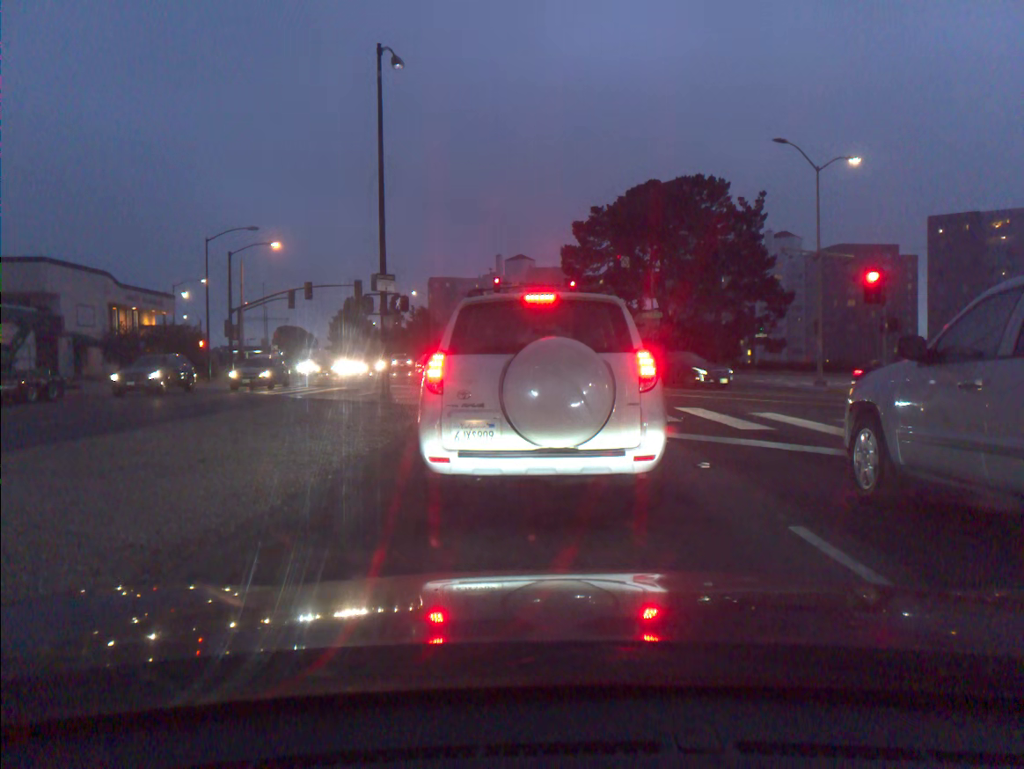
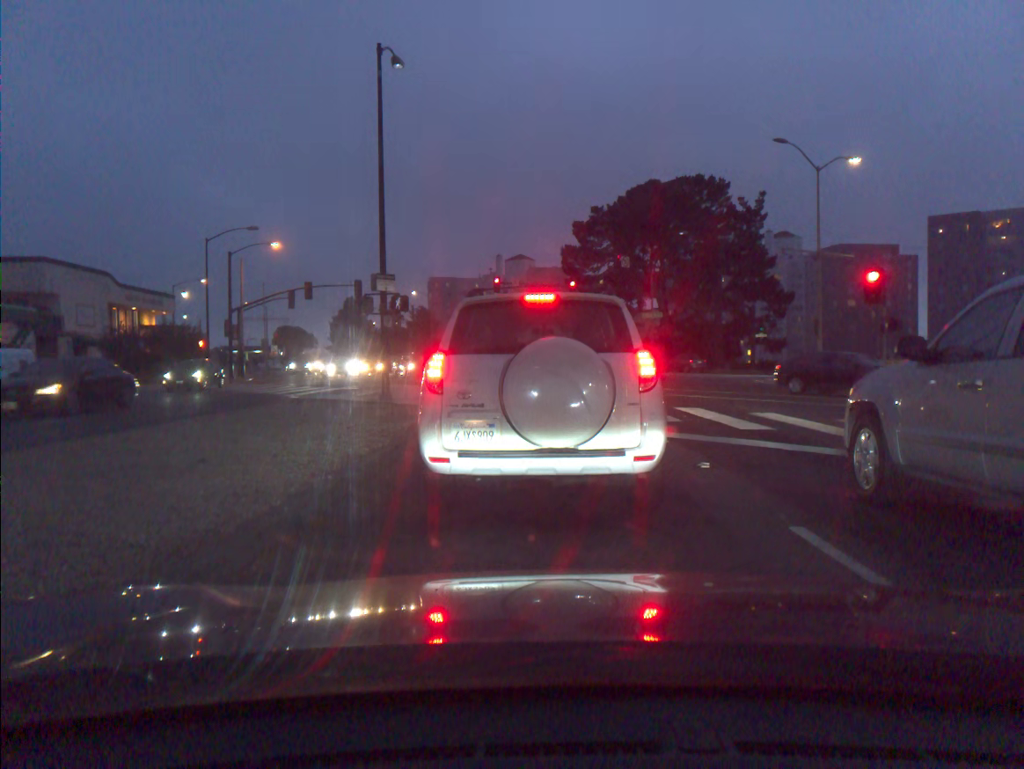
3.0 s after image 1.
(0.0, 0.0) m; 0°
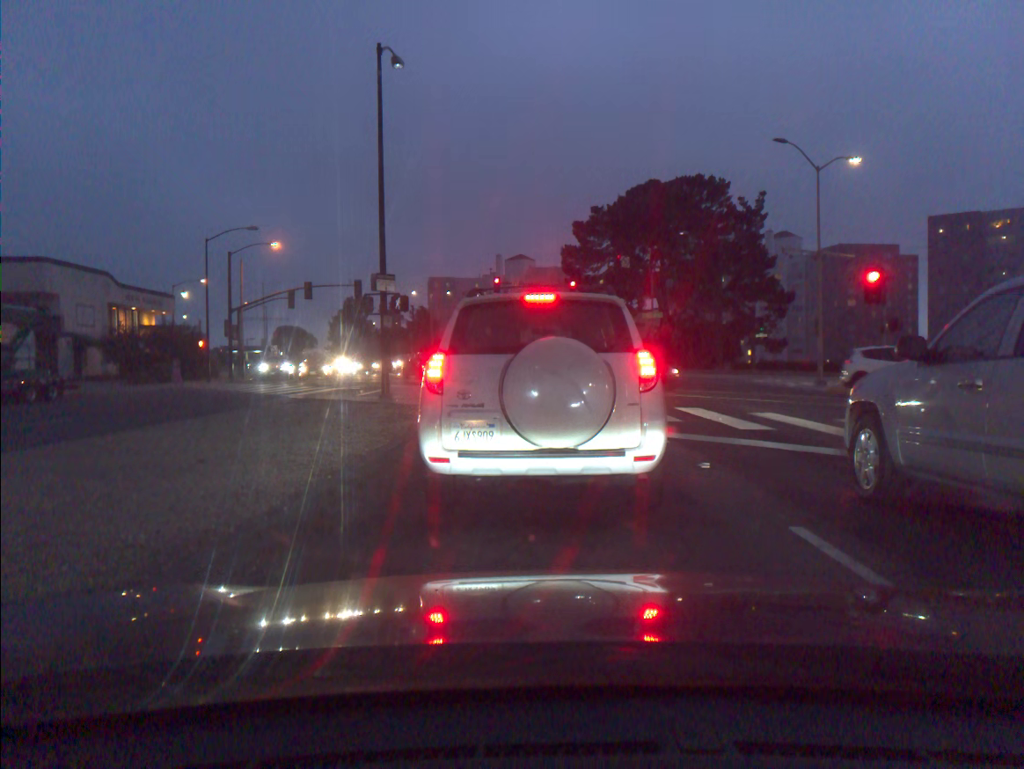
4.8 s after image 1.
(0.0, 0.0) m; 0°
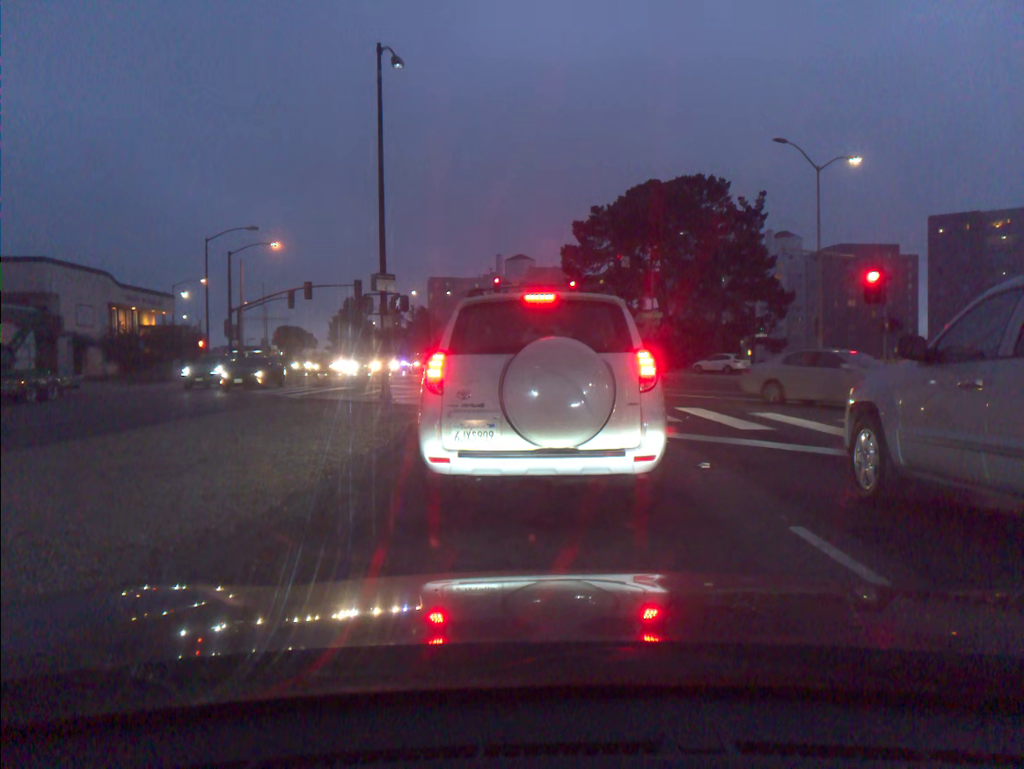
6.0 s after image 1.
(0.0, 0.0) m; 0°
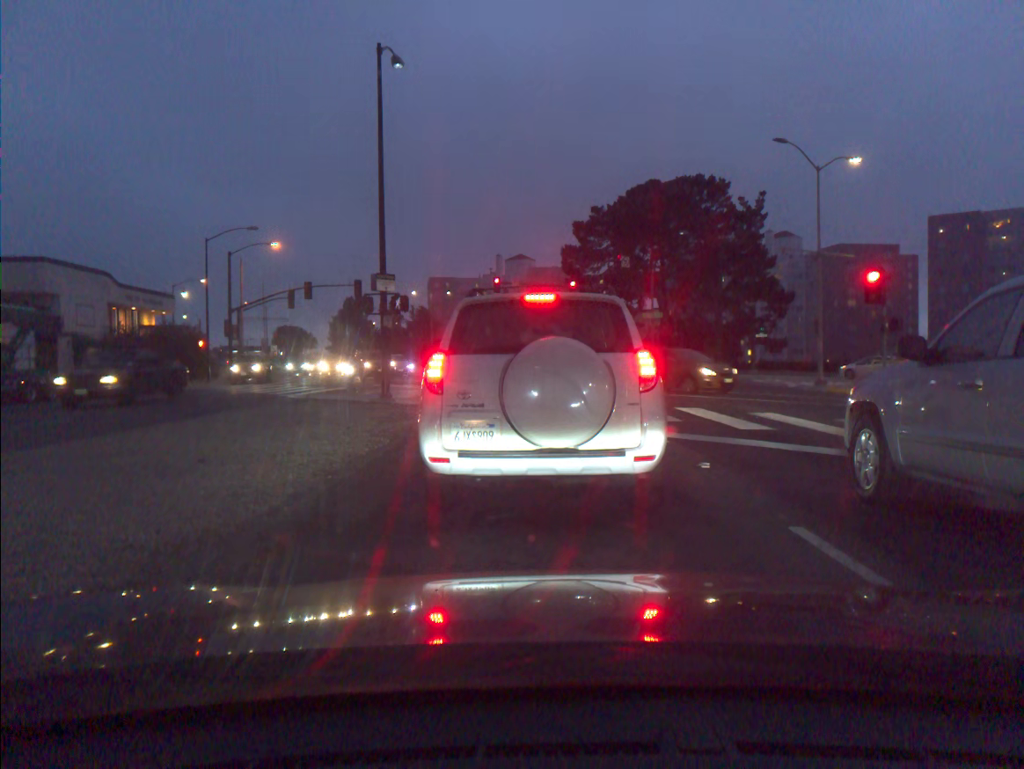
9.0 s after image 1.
(0.0, +0.1) m; 0°
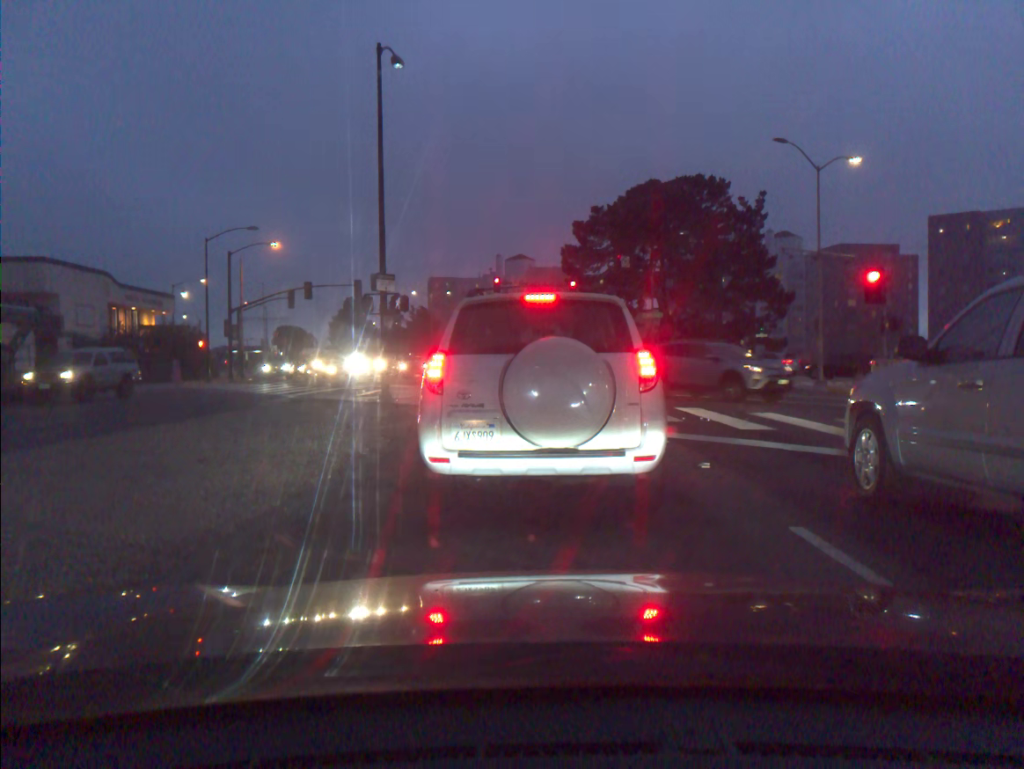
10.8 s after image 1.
(0.0, 0.0) m; 0°
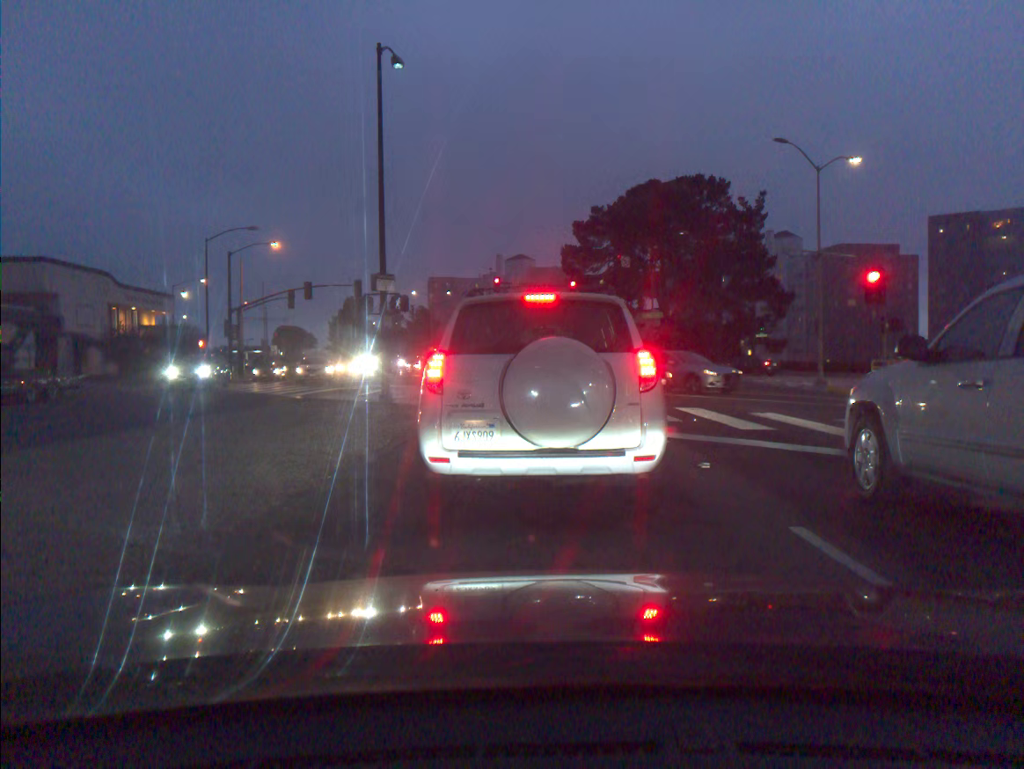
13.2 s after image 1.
(0.0, 0.0) m; 0°
